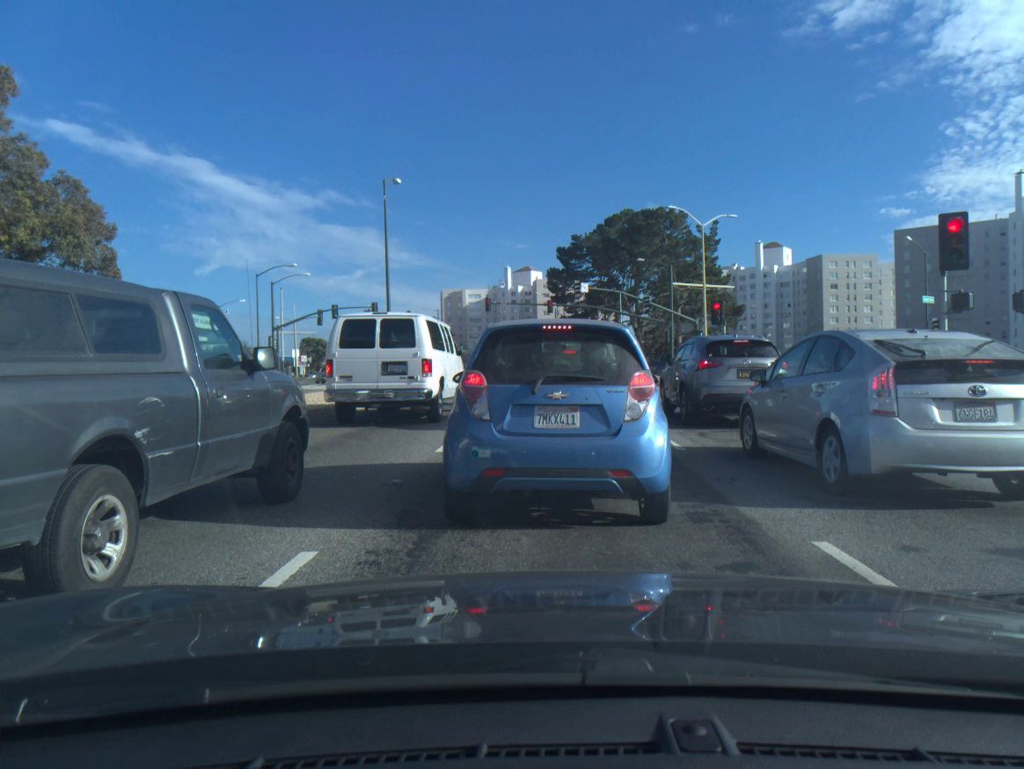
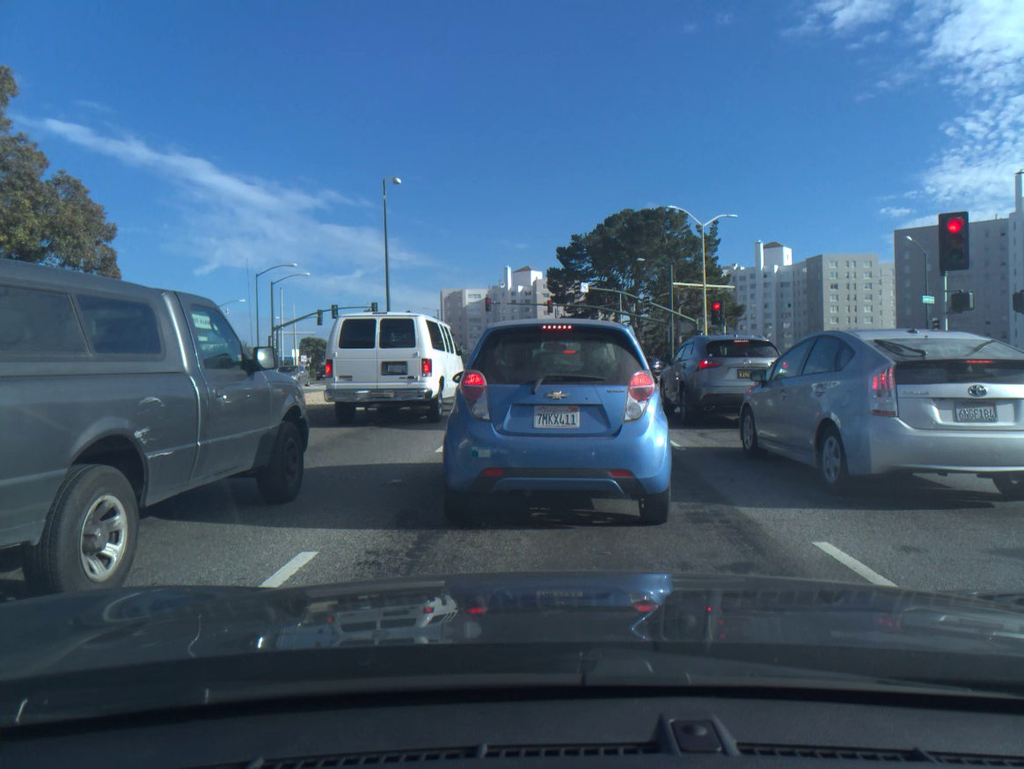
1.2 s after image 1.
(0.0, 0.0) m; 0°
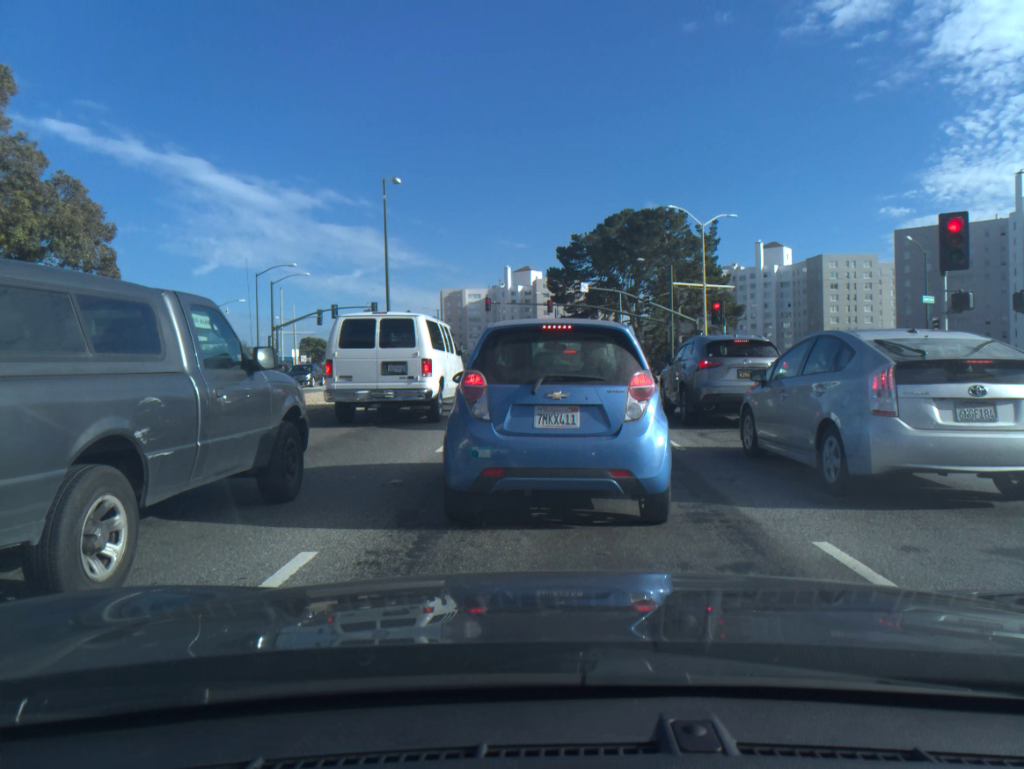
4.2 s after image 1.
(0.0, +0.1) m; 0°
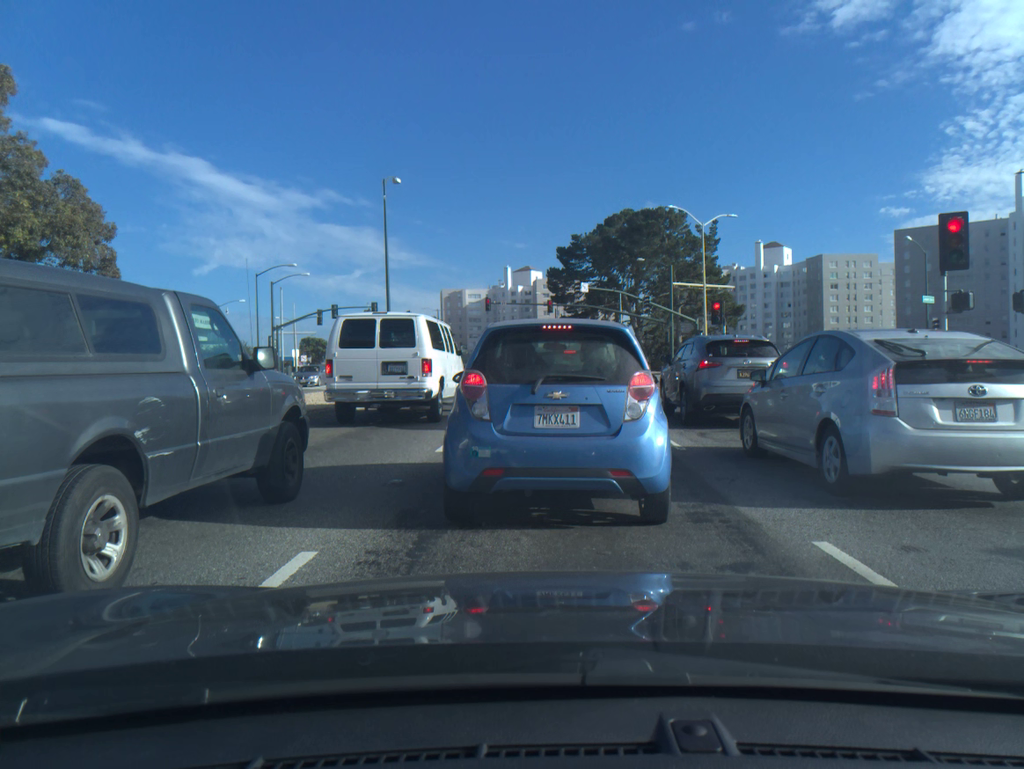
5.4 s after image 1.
(0.0, 0.0) m; 0°
